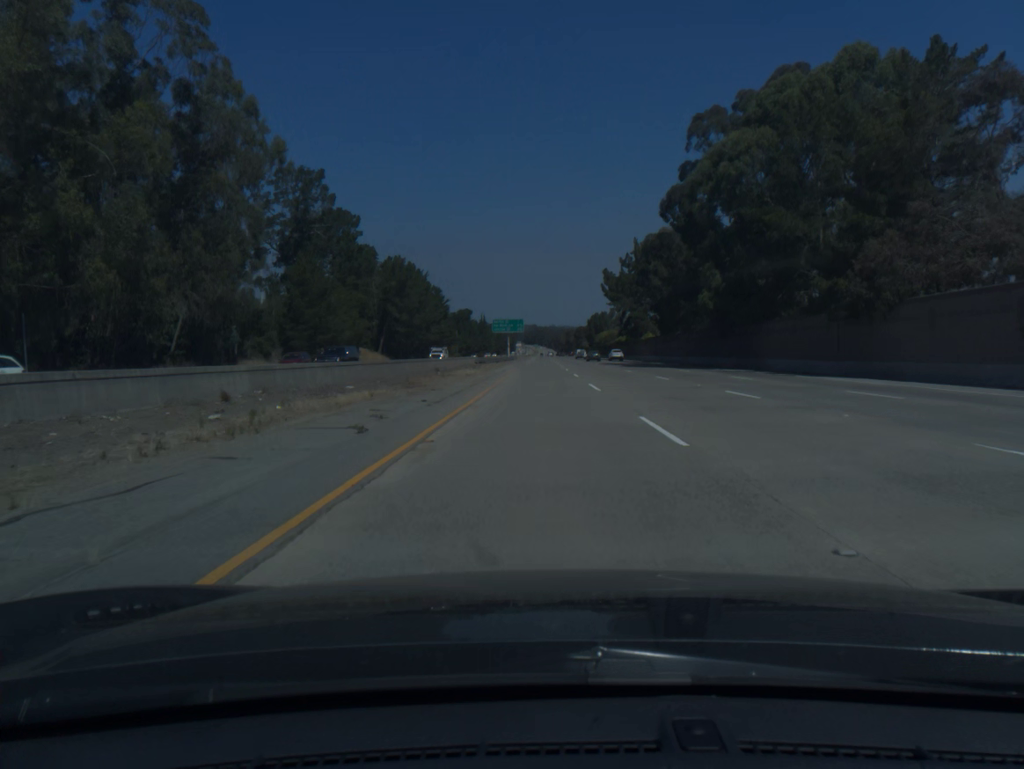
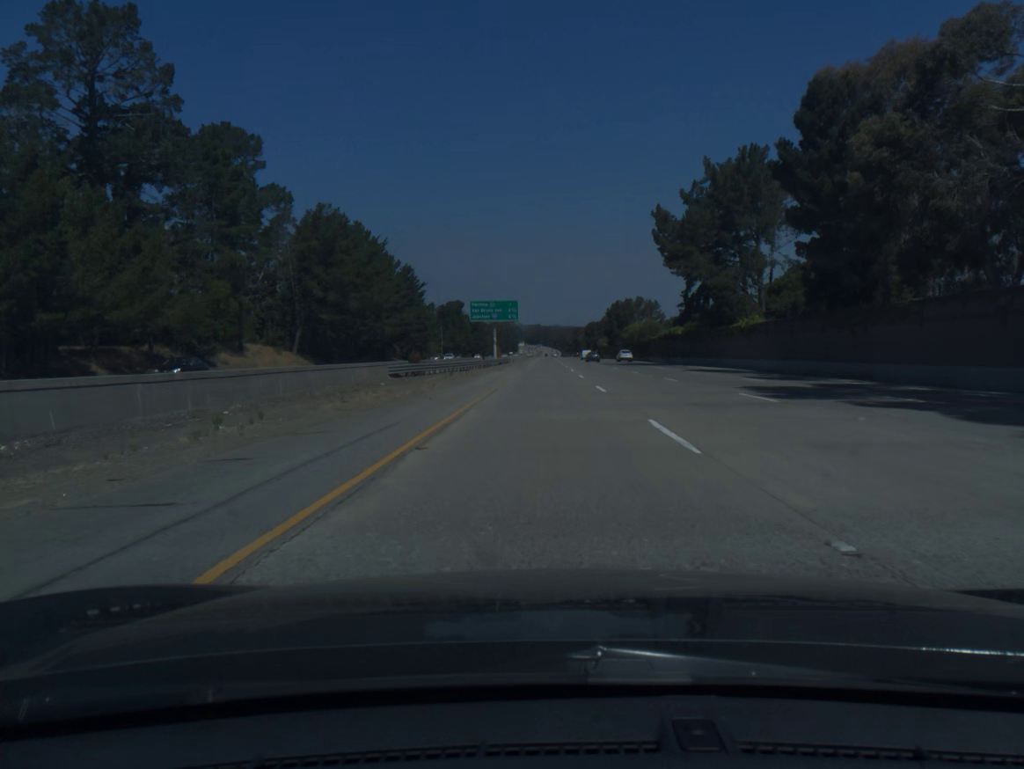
(-0.1, +59.3) m; 0°
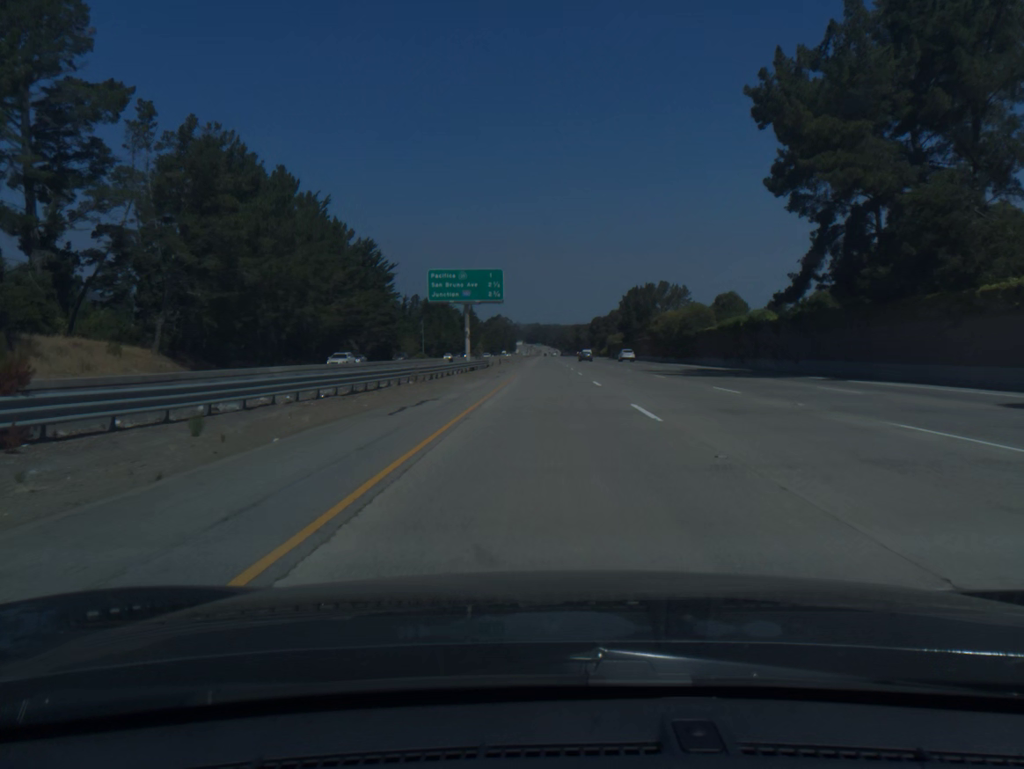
(-0.1, +39.5) m; 0°
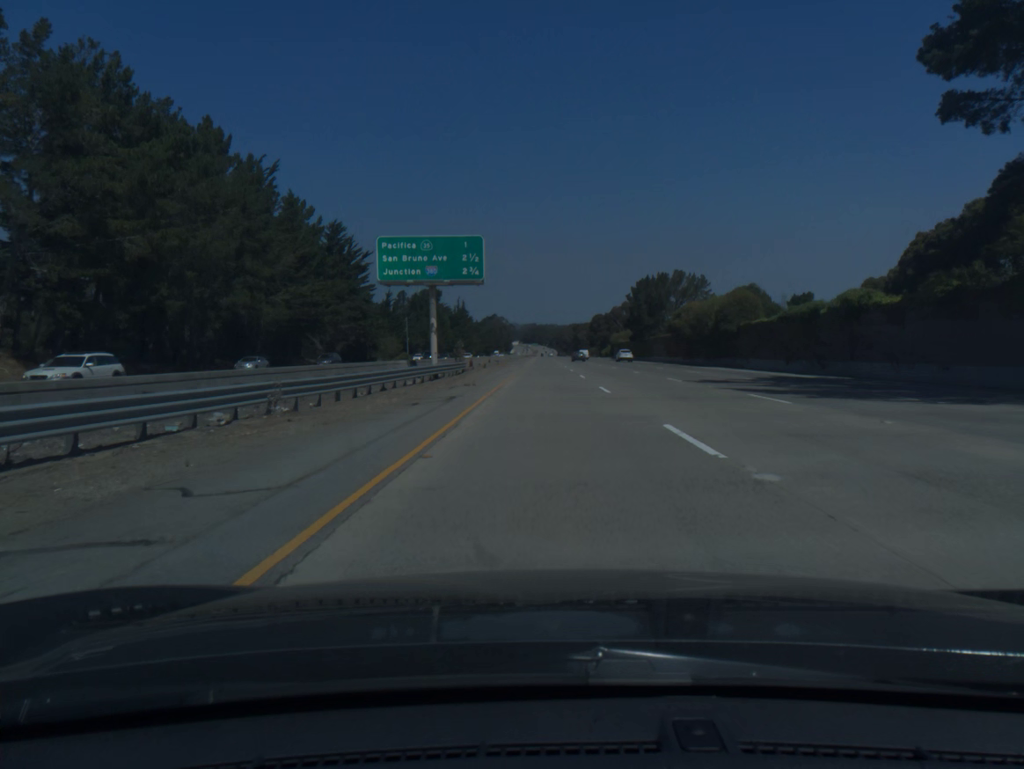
(0.0, +19.8) m; 0°
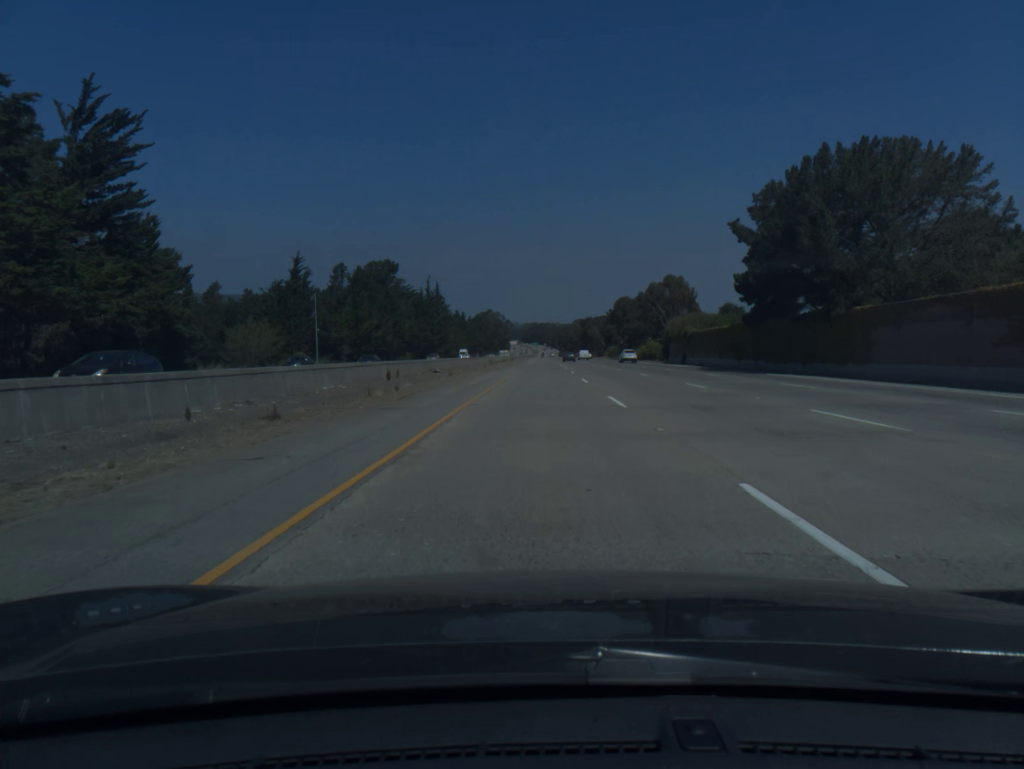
(+0.2, +79.0) m; 0°
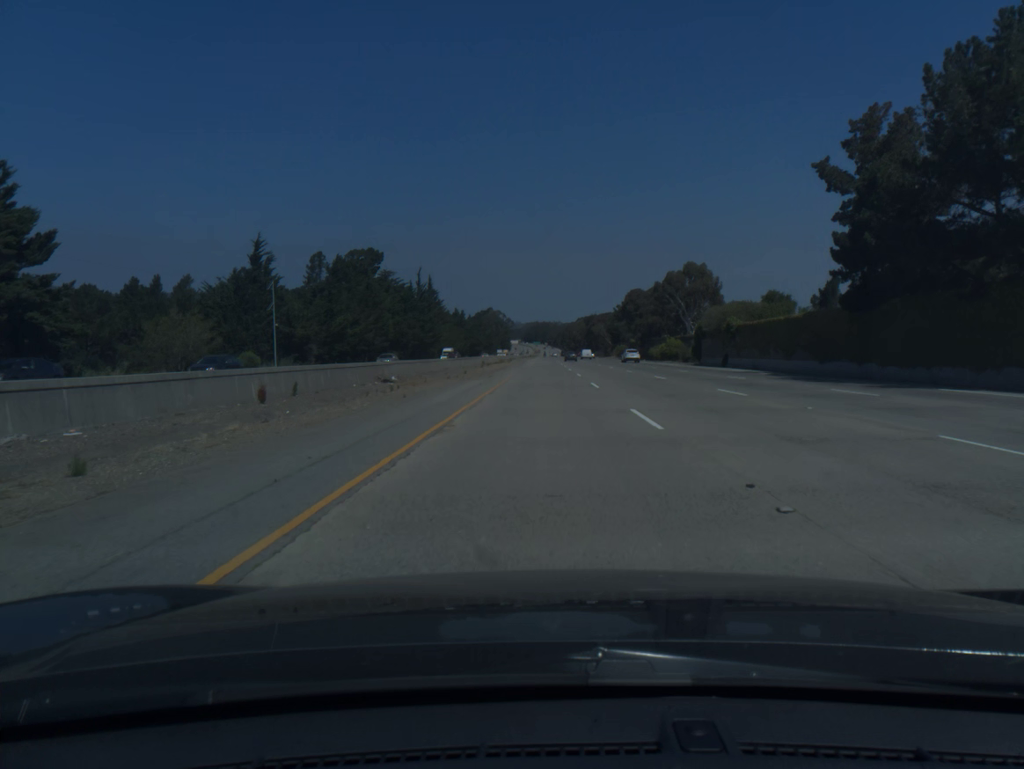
(0.0, +19.7) m; 0°
